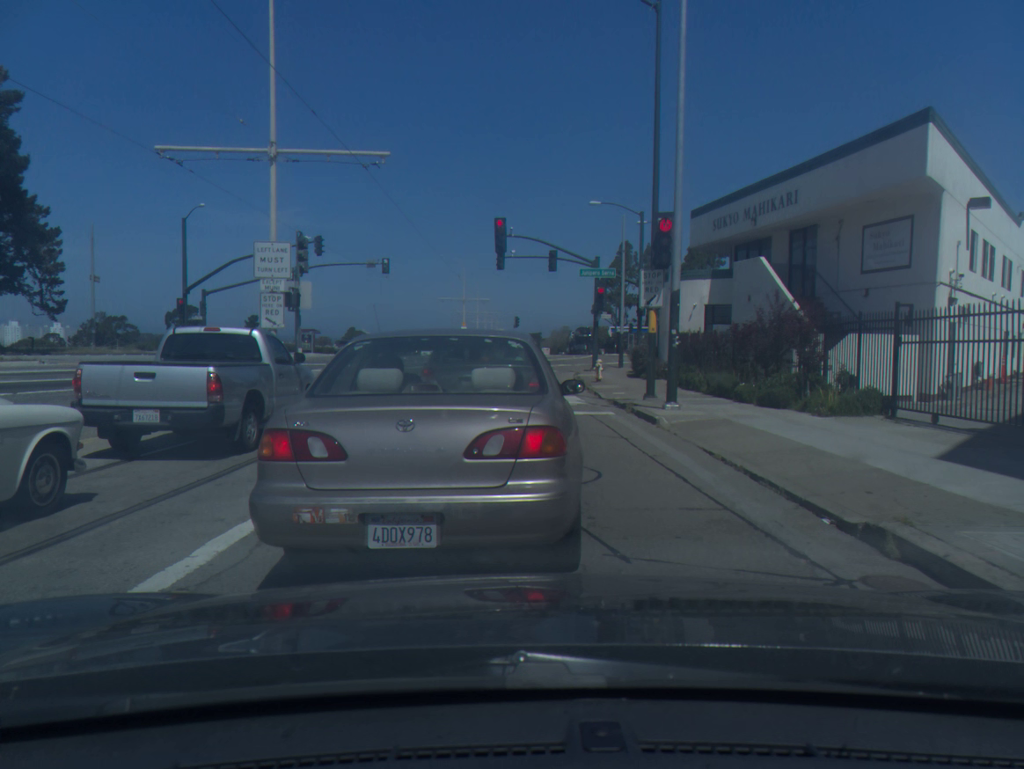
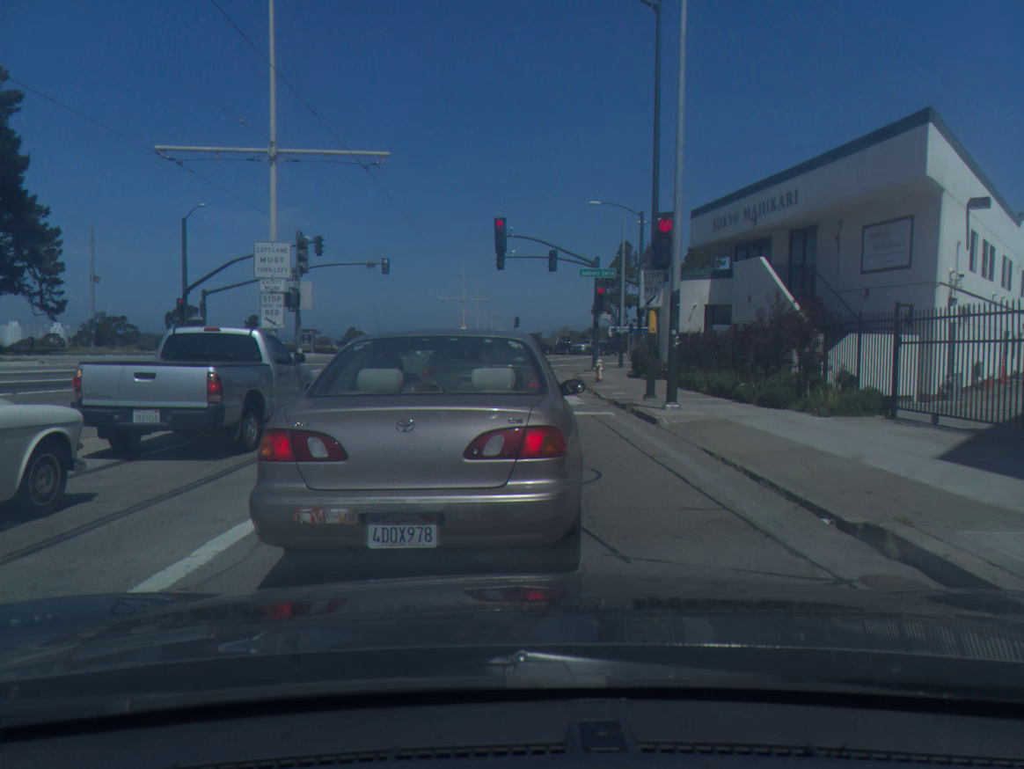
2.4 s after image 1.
(0.0, 0.0) m; 0°
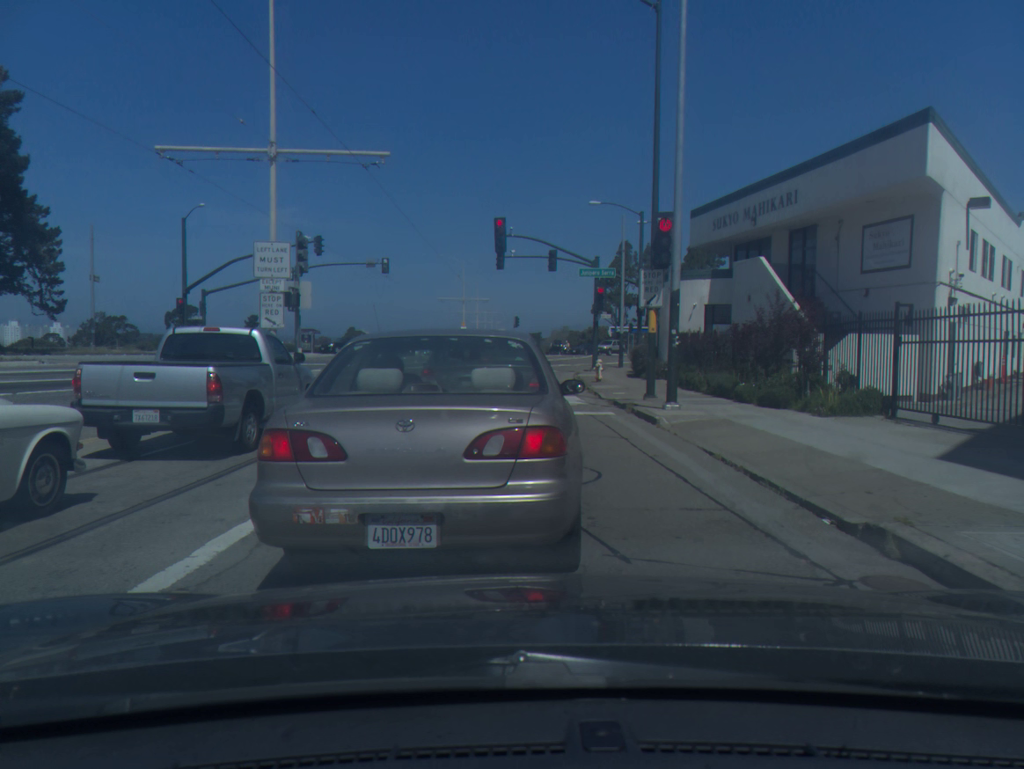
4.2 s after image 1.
(0.0, 0.0) m; 0°
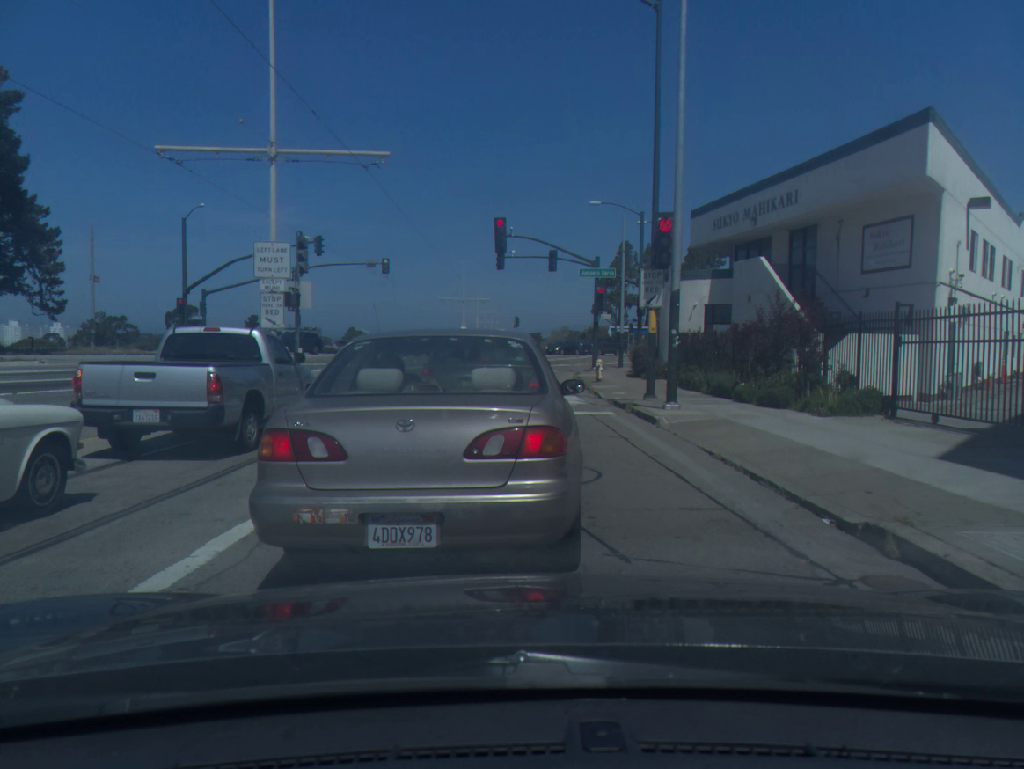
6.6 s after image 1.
(0.0, 0.0) m; 0°
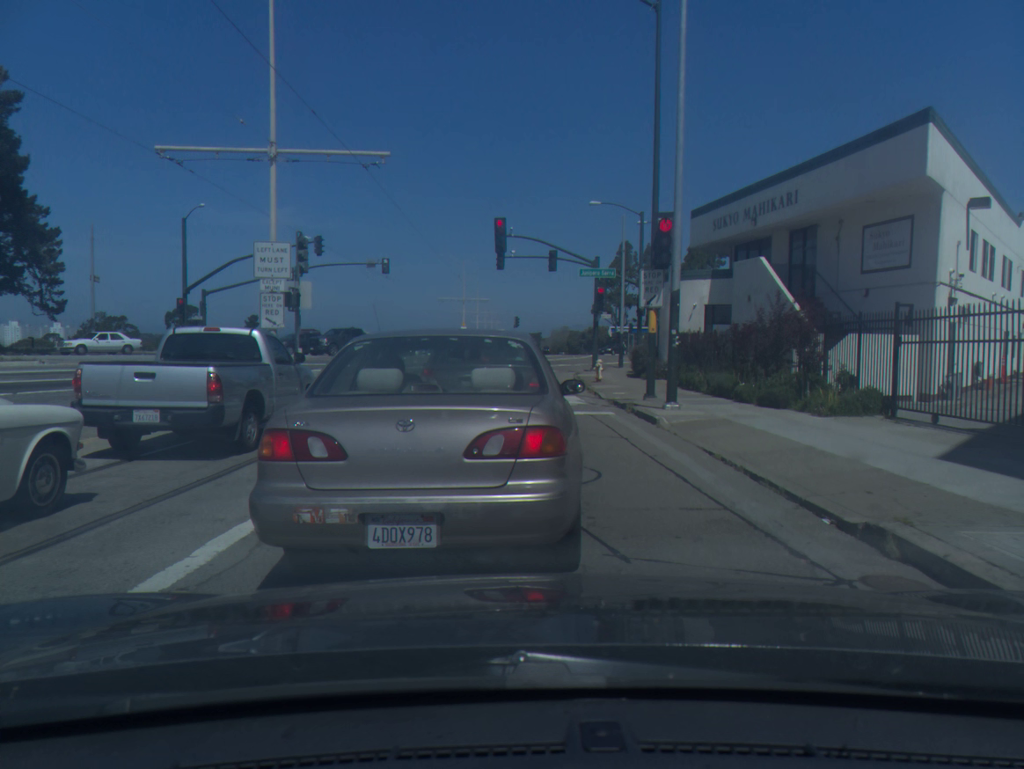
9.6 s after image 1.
(-0.2, -0.1) m; 0°
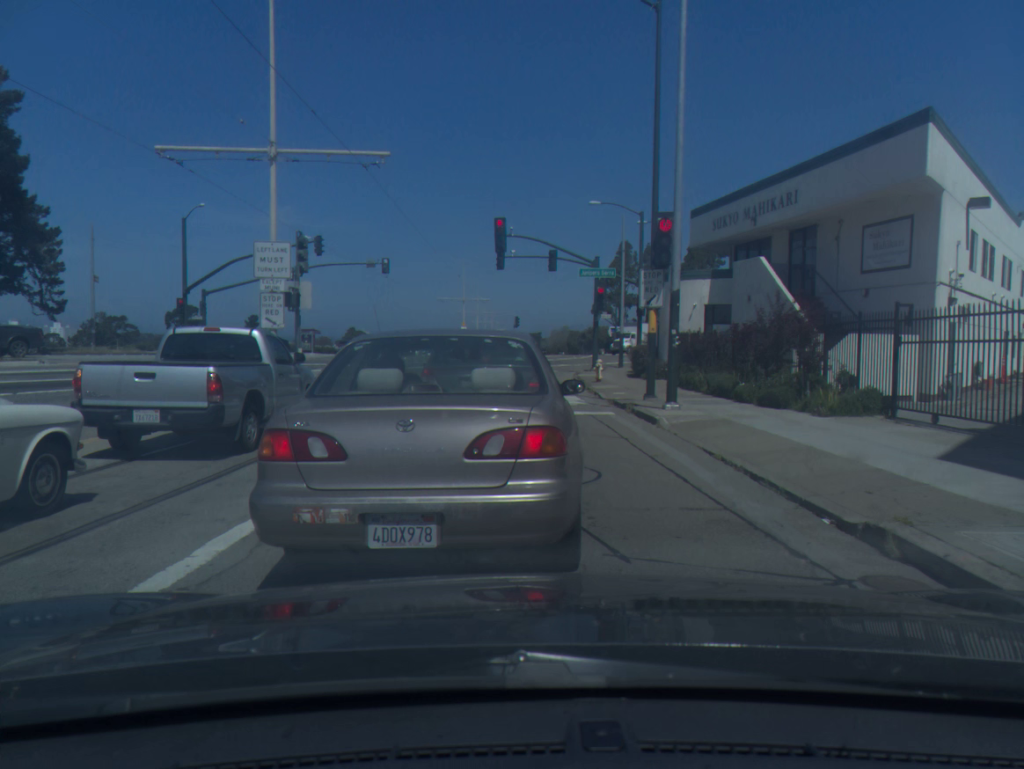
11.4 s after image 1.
(0.0, -0.1) m; 0°
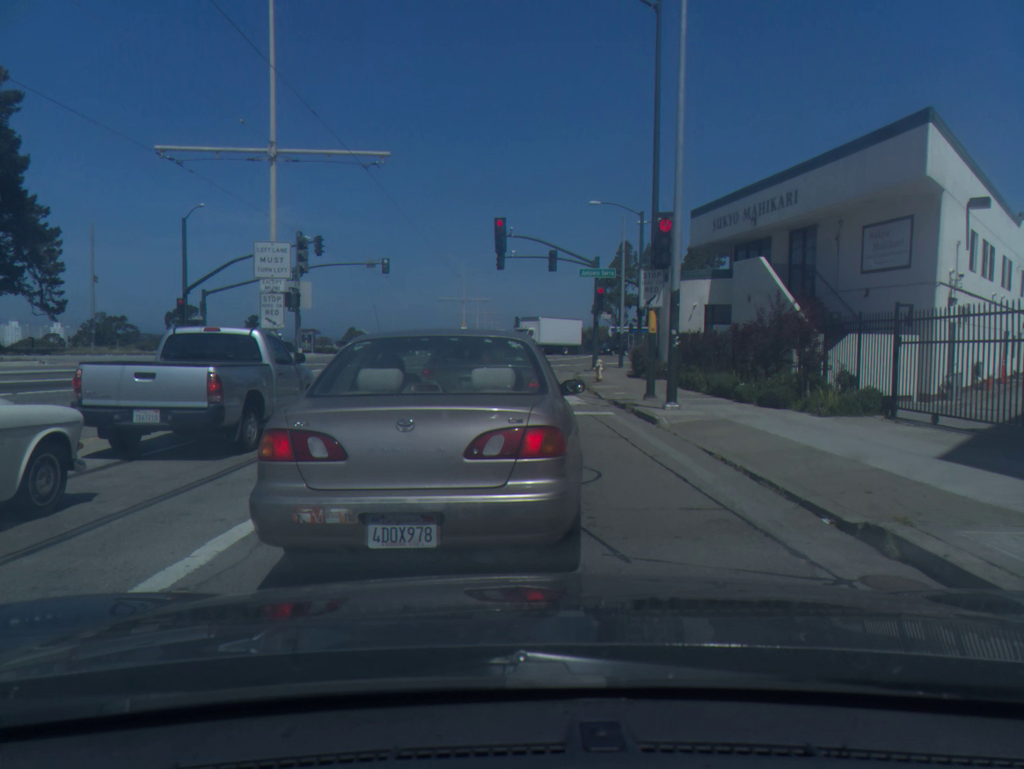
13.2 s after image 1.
(0.0, 0.0) m; 0°
